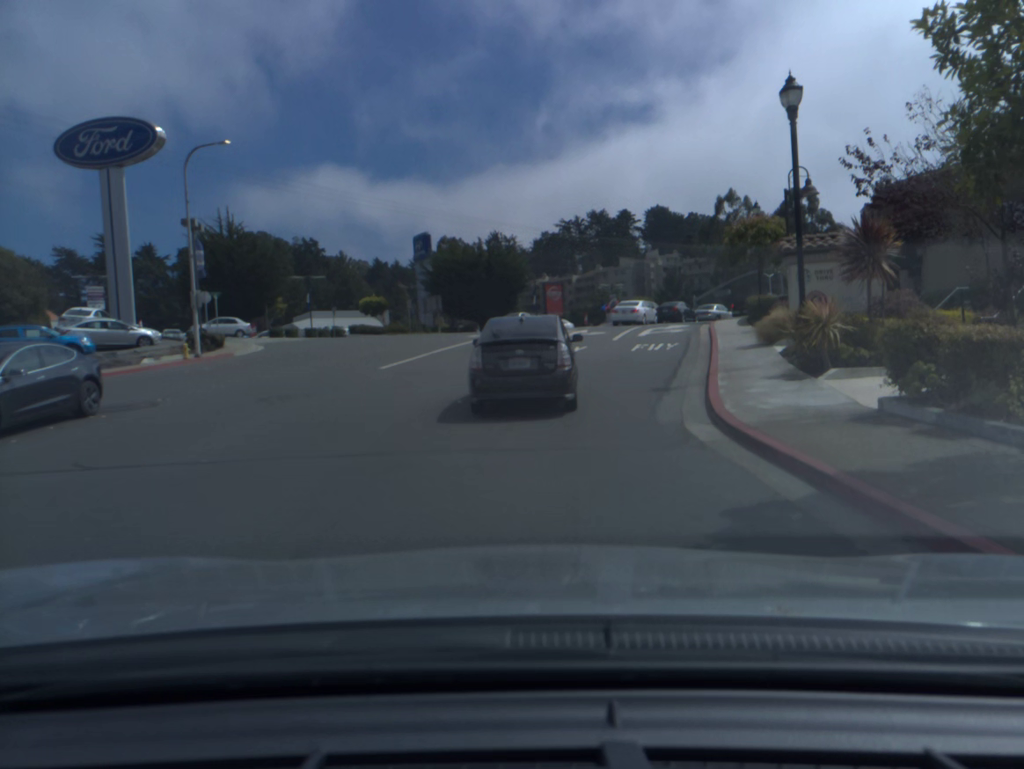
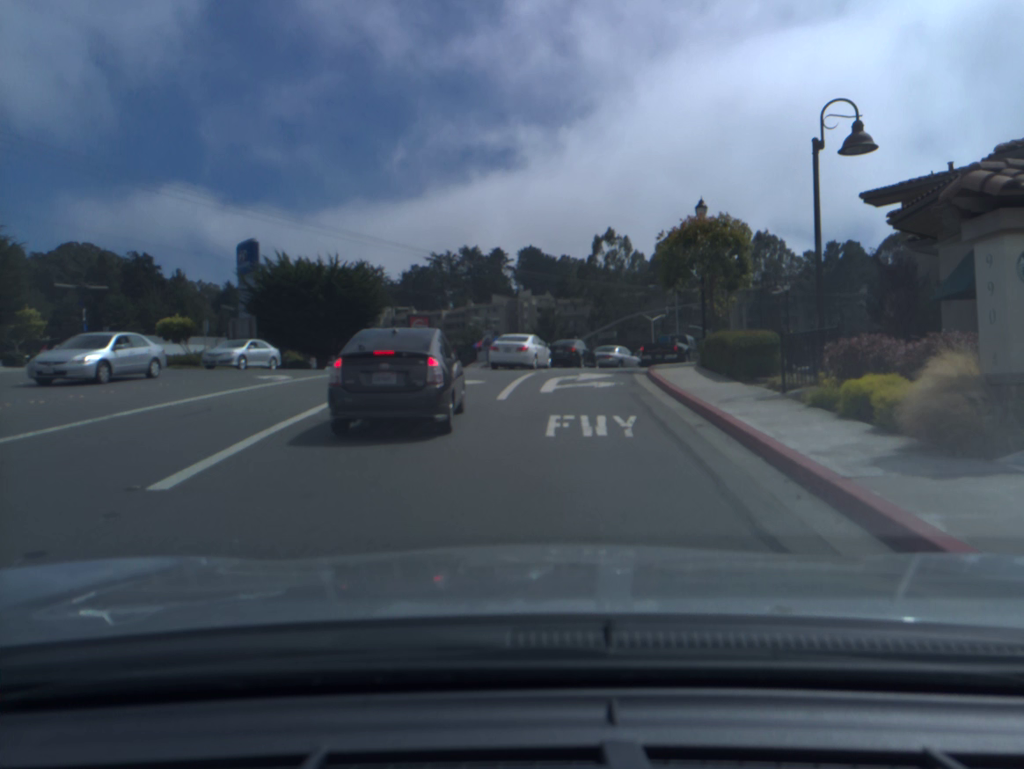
(+1.1, +14.7) m; +10°
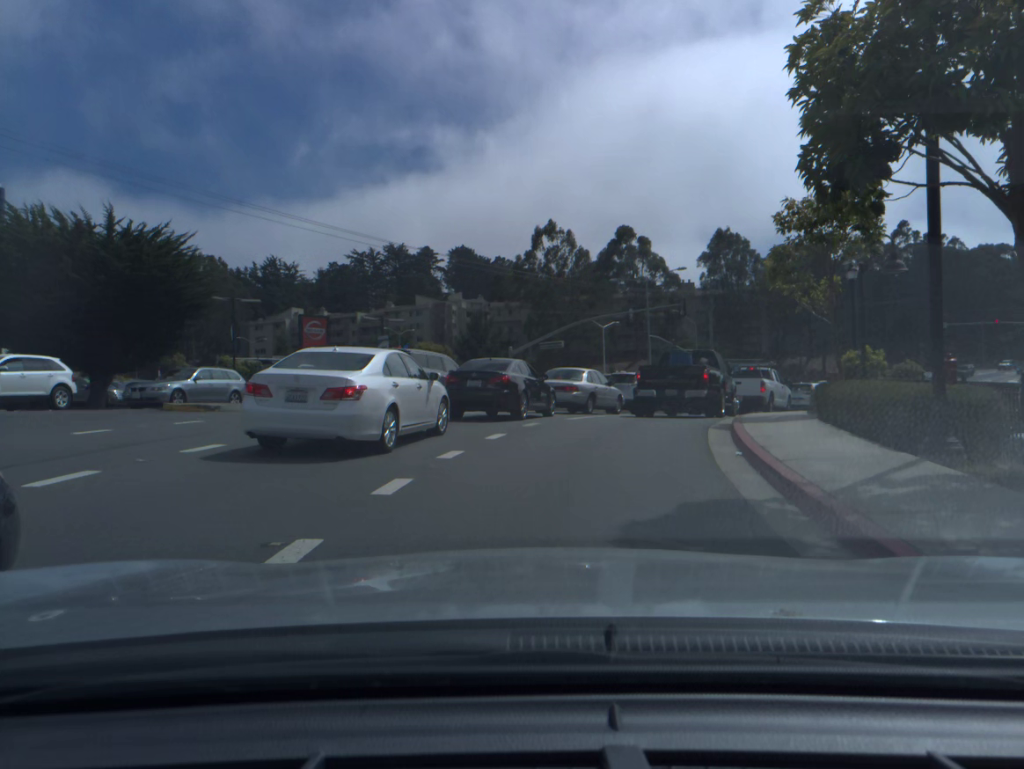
(+1.1, +20.4) m; +4°
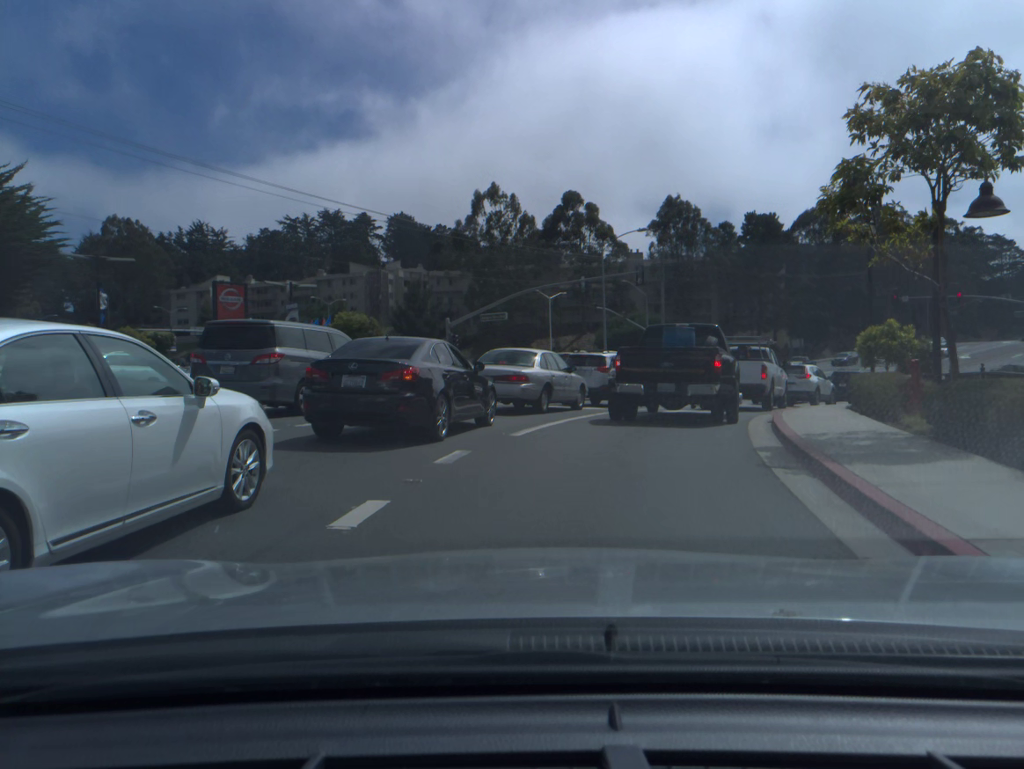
(+0.3, +7.3) m; +5°
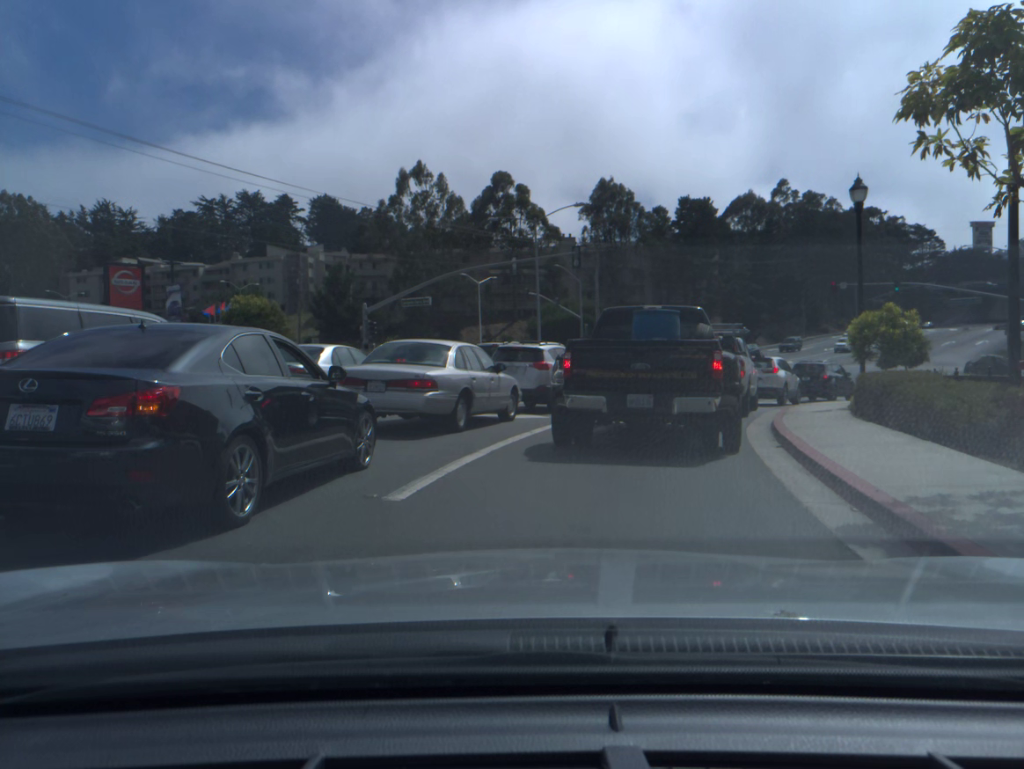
(+0.2, +5.2) m; +5°
